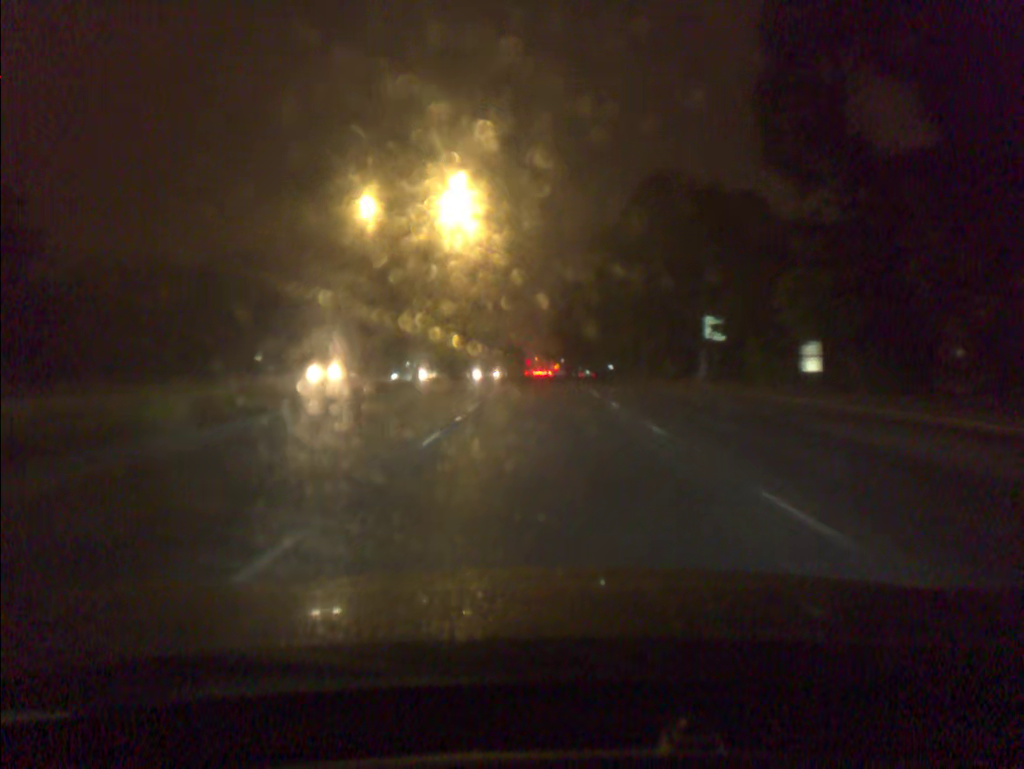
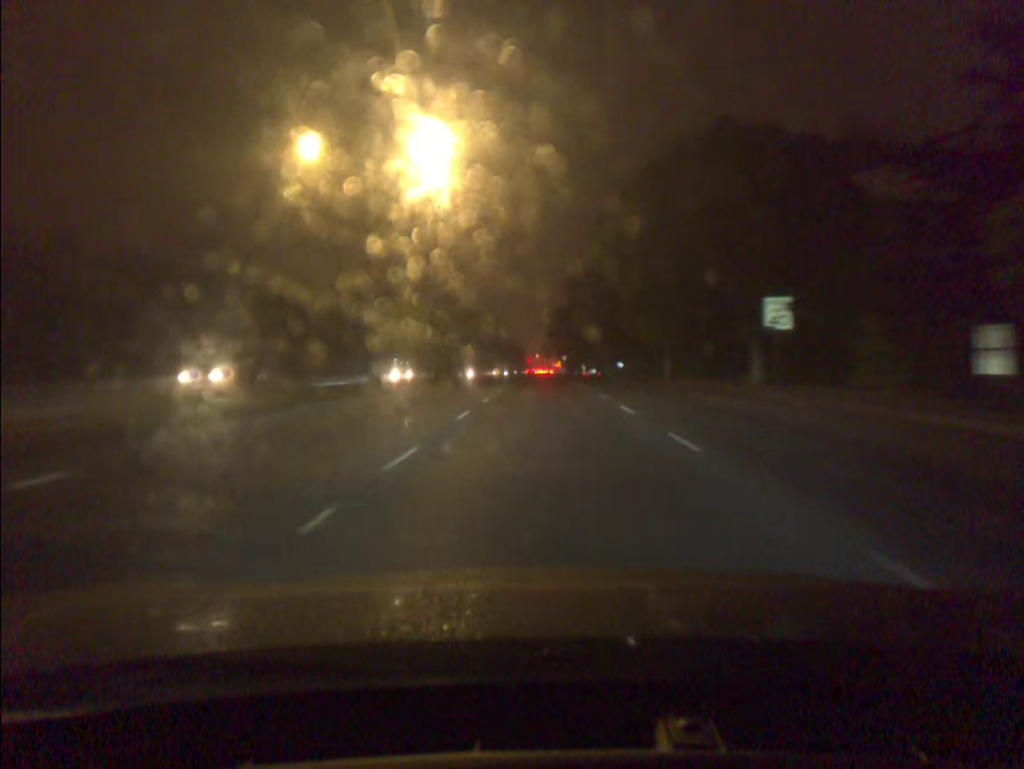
(0.0, +9.8) m; 0°
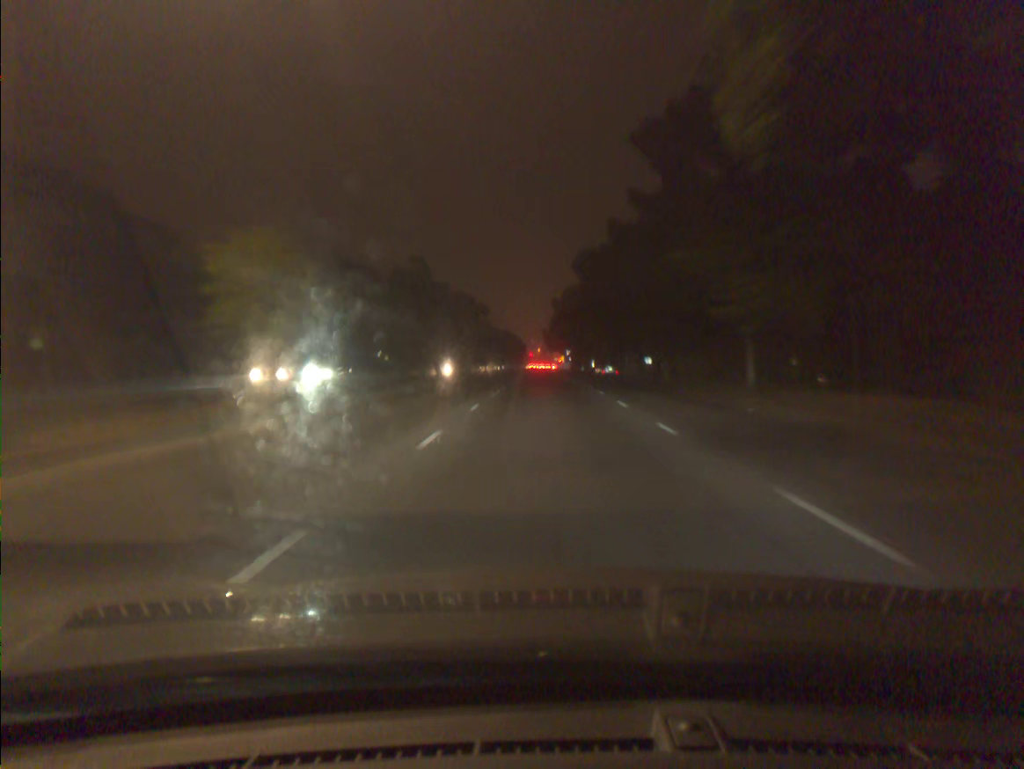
(0.0, +19.9) m; 0°
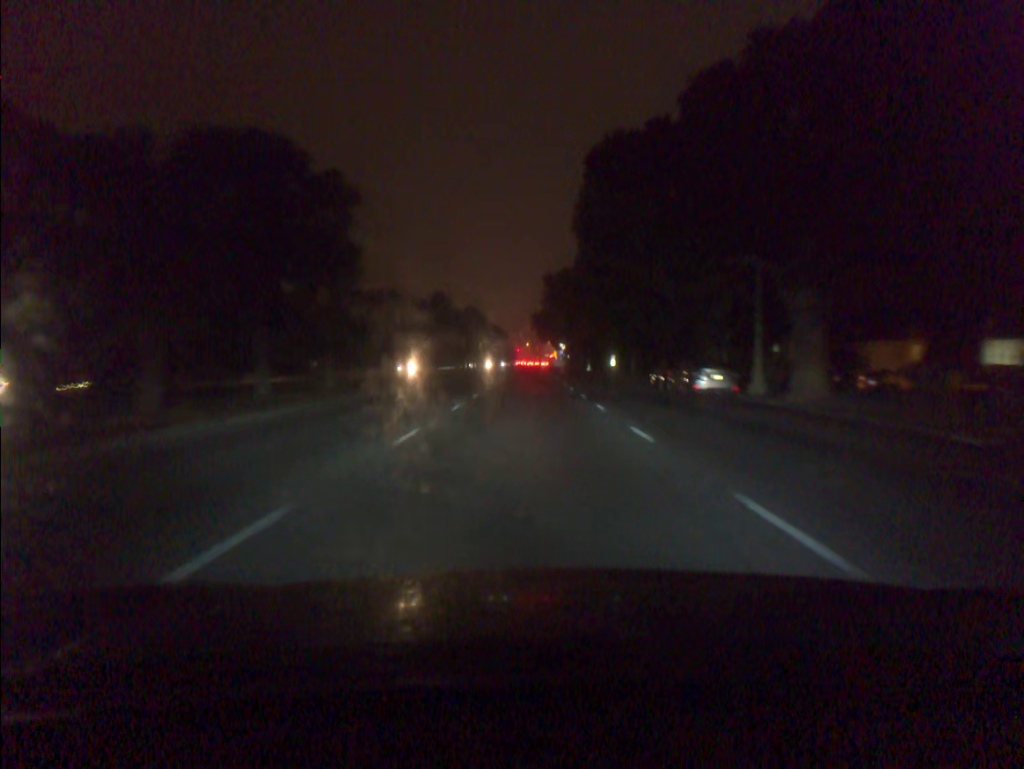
(+0.5, +49.8) m; +1°
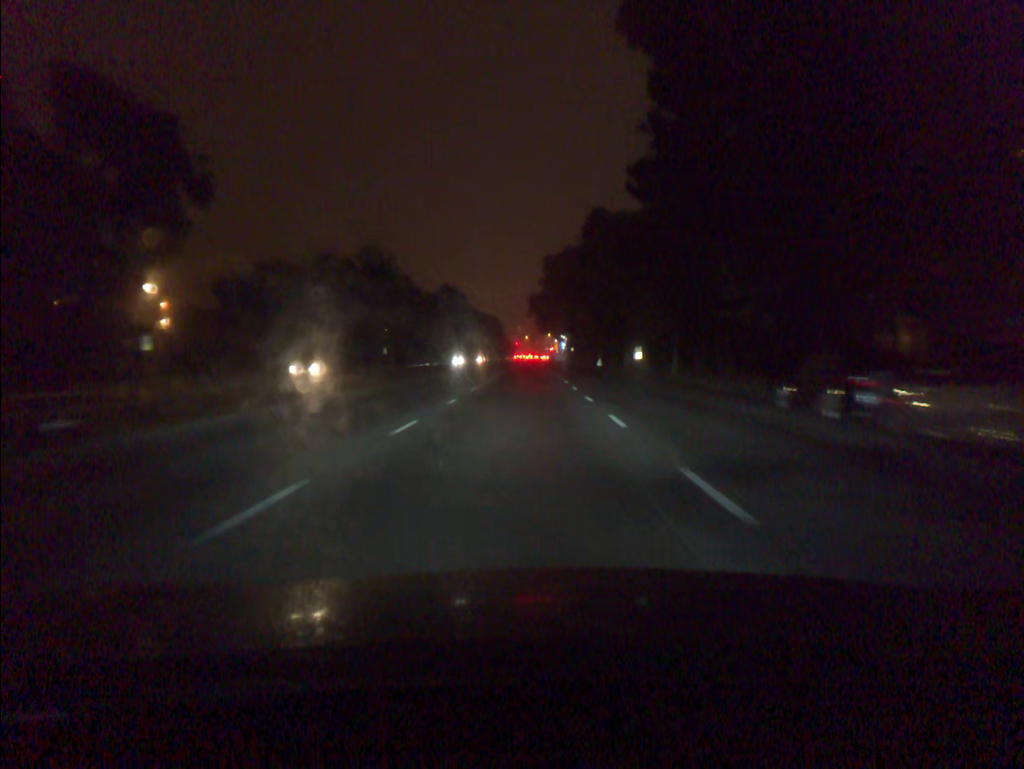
(0.0, +20.3) m; 0°
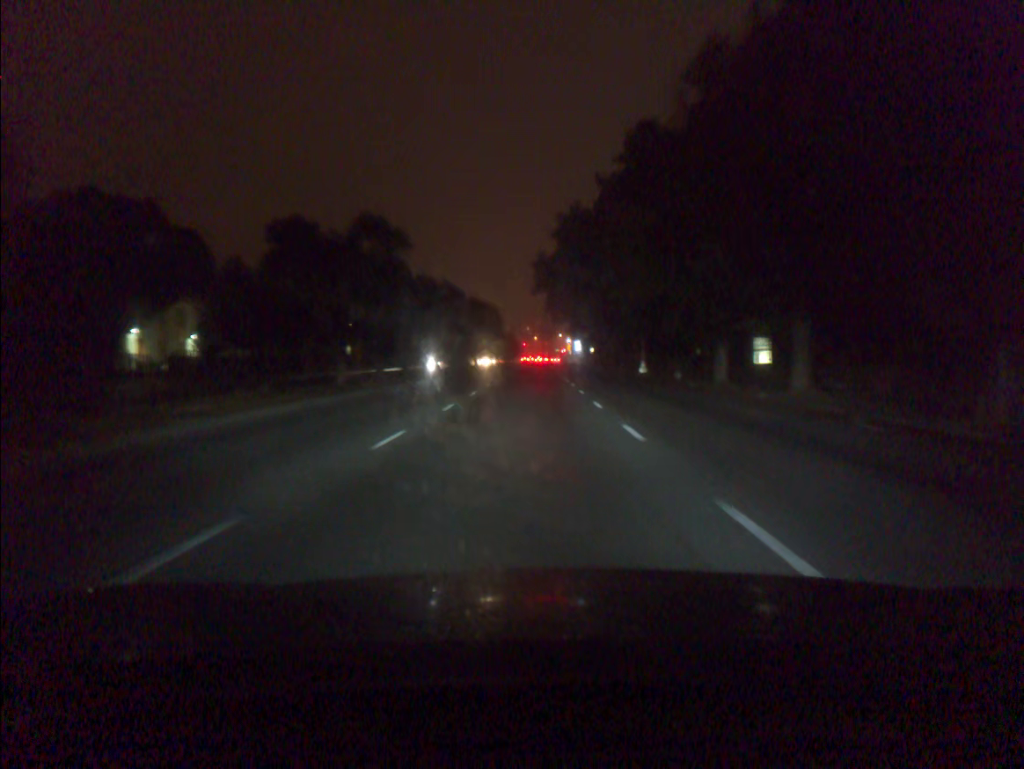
(-0.2, +30.8) m; -1°
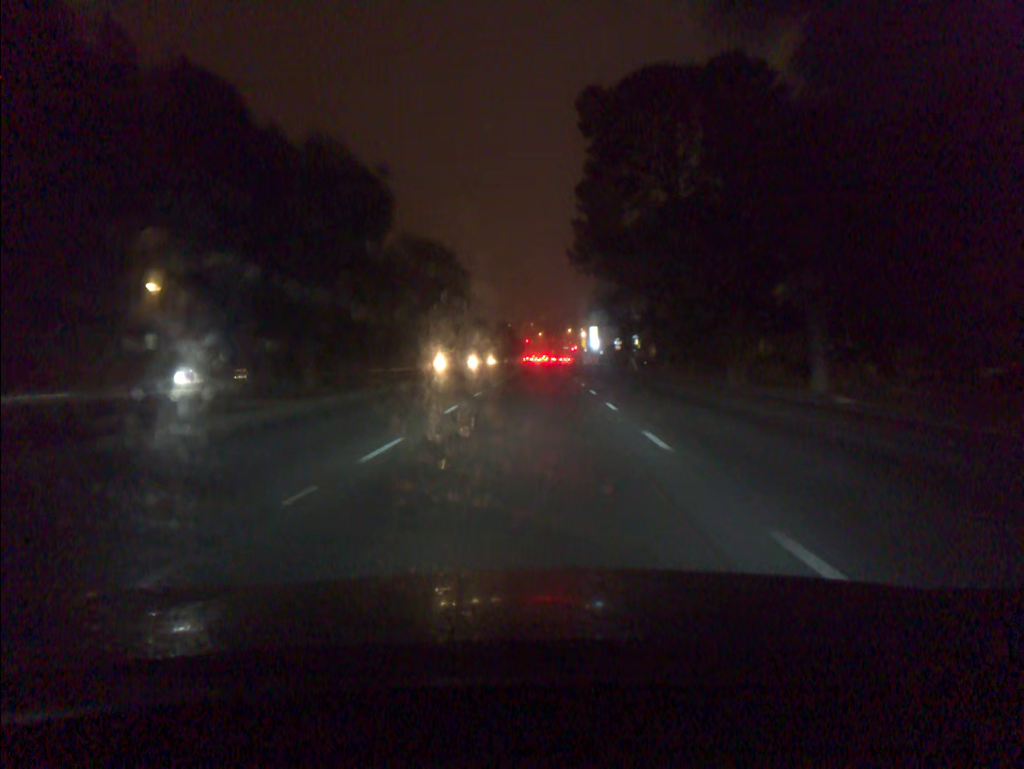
(-0.1, +51.7) m; -1°
